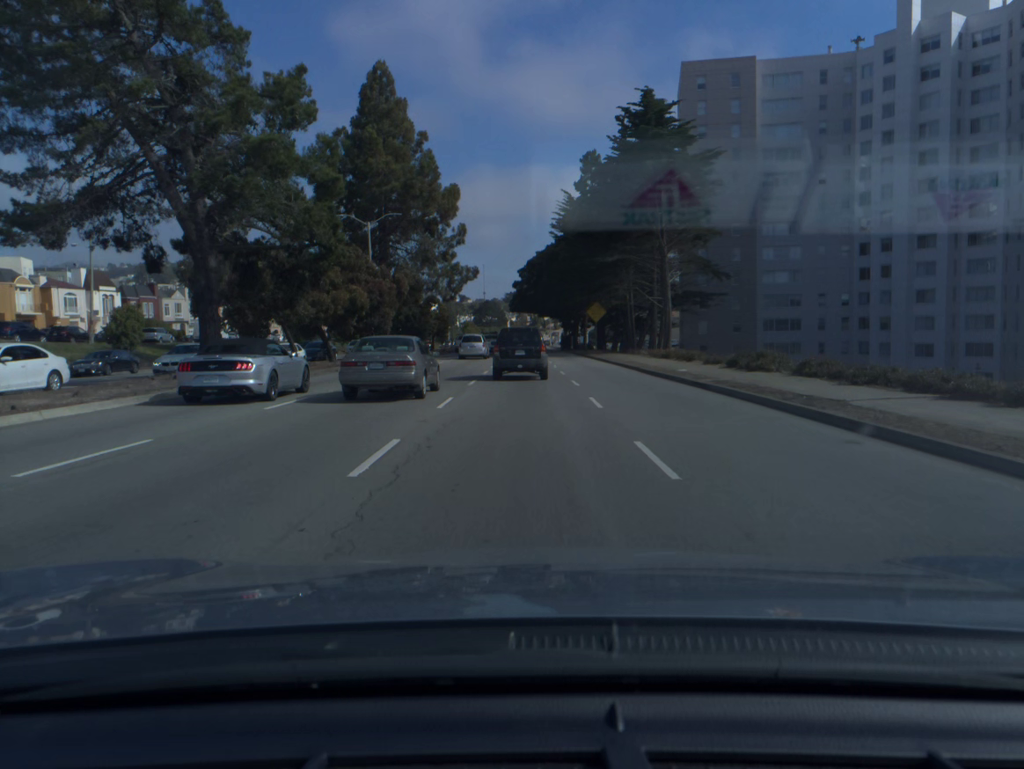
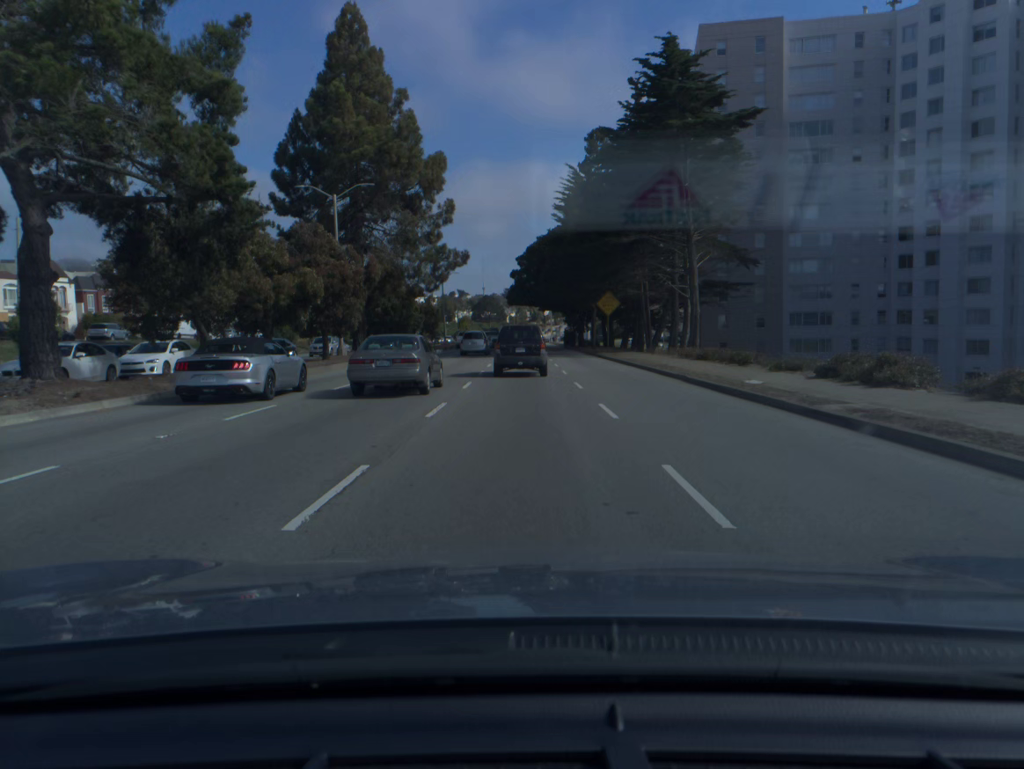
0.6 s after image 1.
(0.0, +9.5) m; 0°
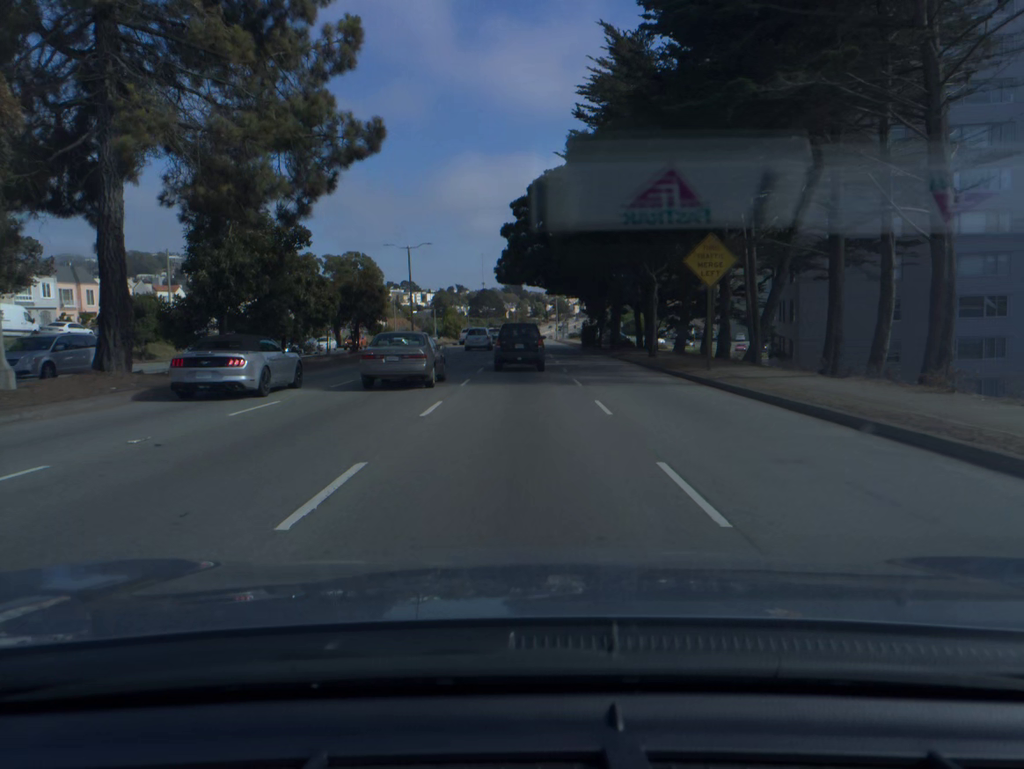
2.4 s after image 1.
(0.0, +29.7) m; 0°
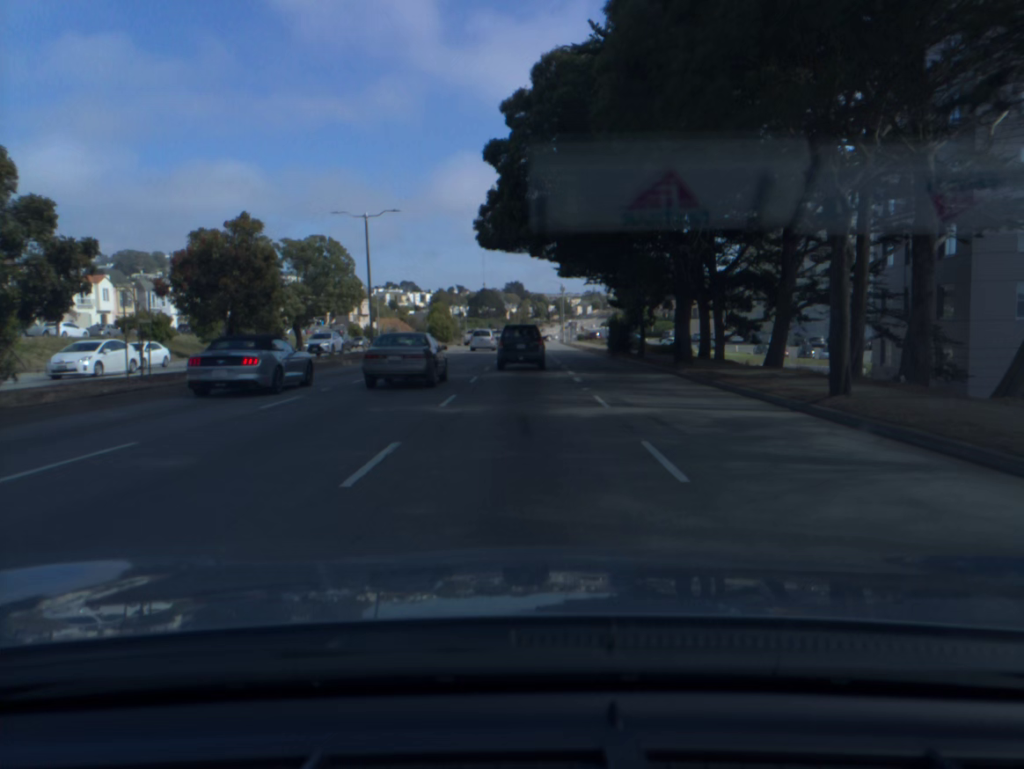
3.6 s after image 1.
(0.0, +20.6) m; 0°
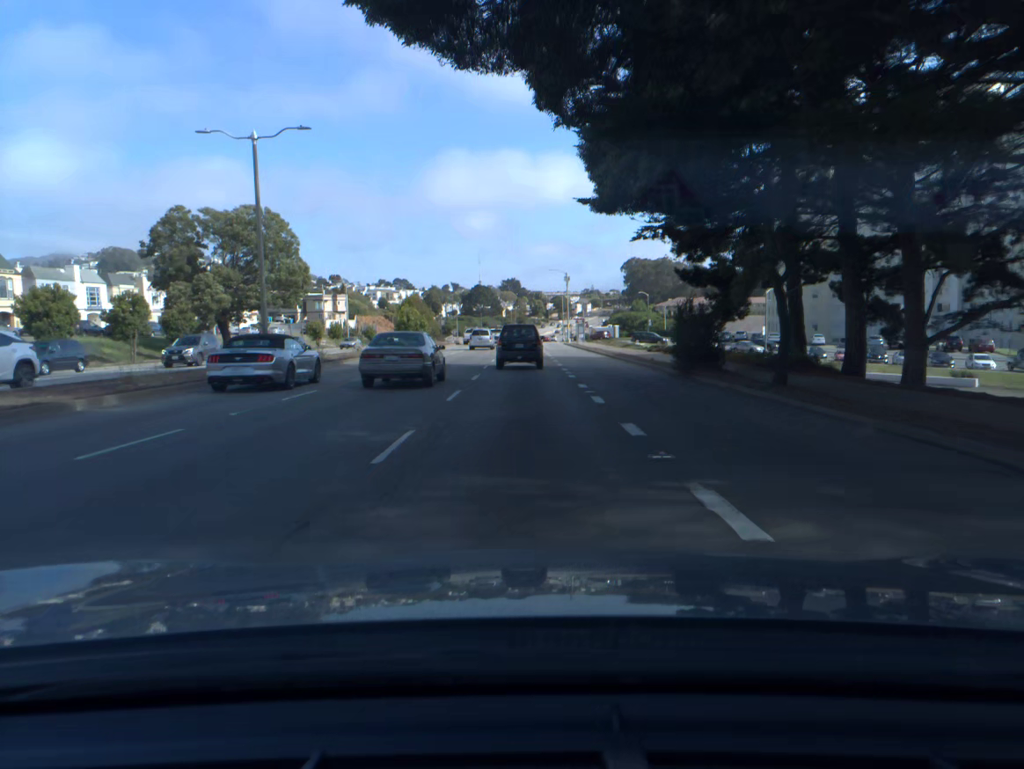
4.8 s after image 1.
(0.0, +21.1) m; 0°
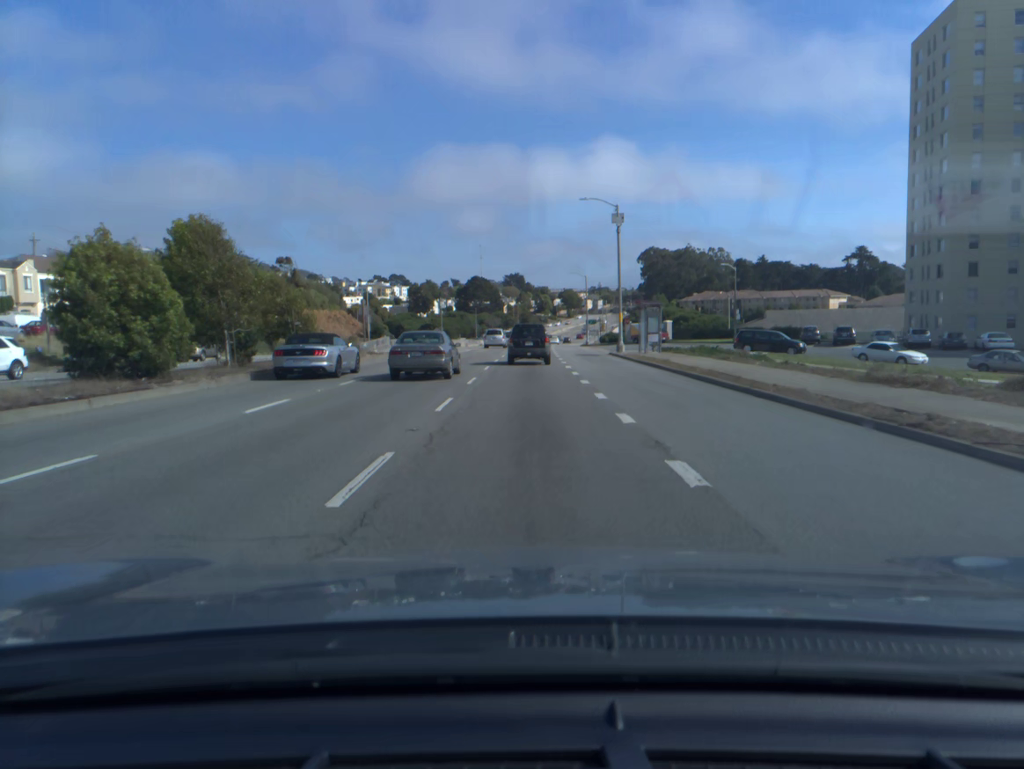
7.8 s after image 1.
(0.0, +54.1) m; 0°
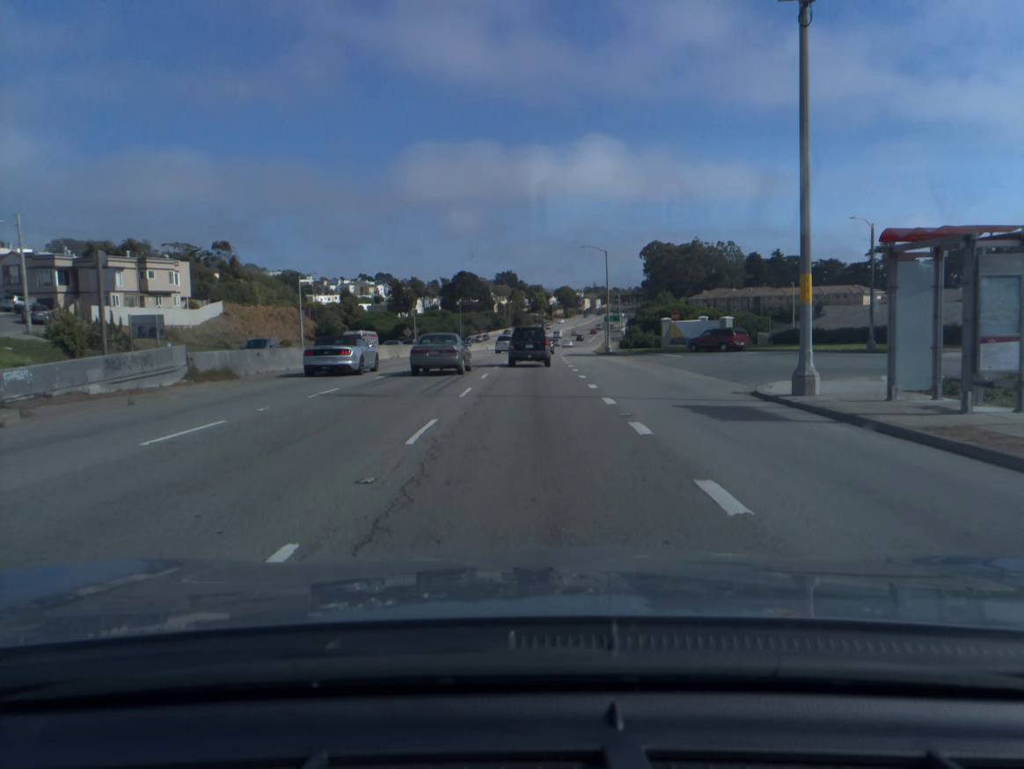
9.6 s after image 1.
(+0.1, +33.4) m; 0°
